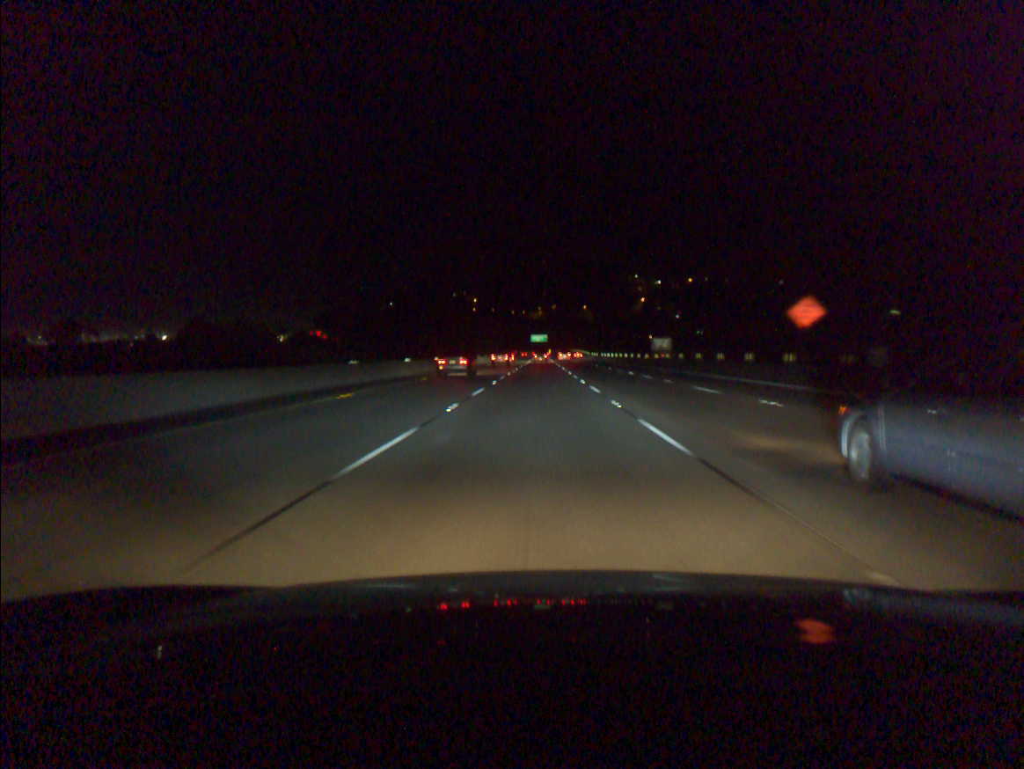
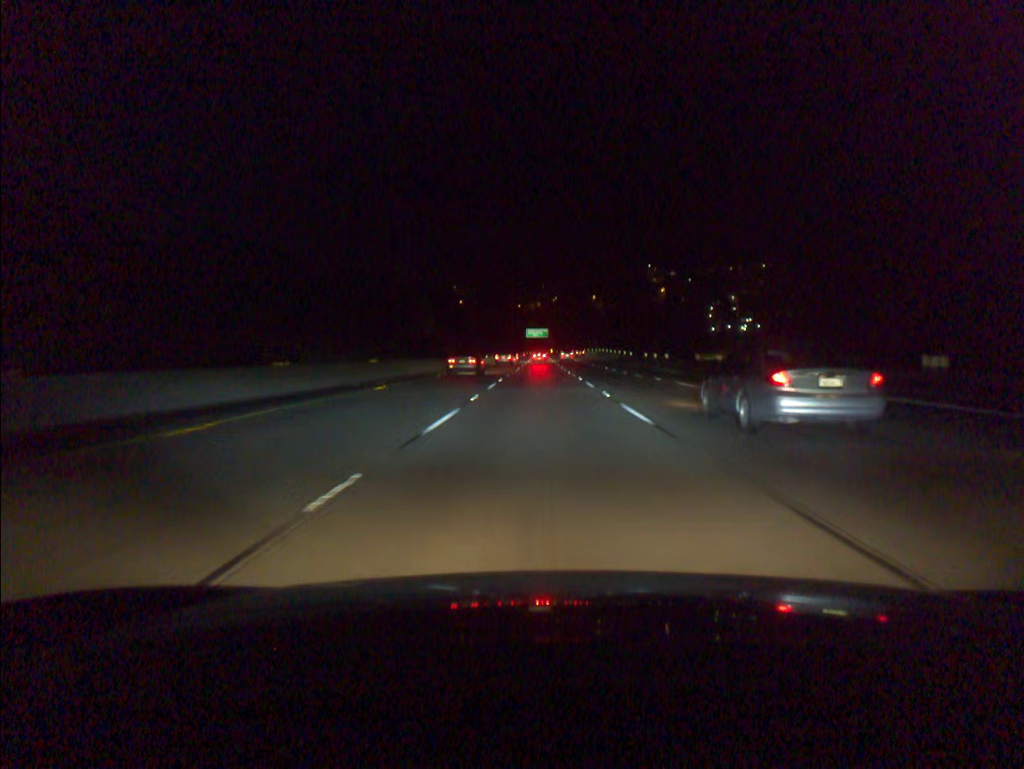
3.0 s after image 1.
(-0.2, +98.2) m; 0°
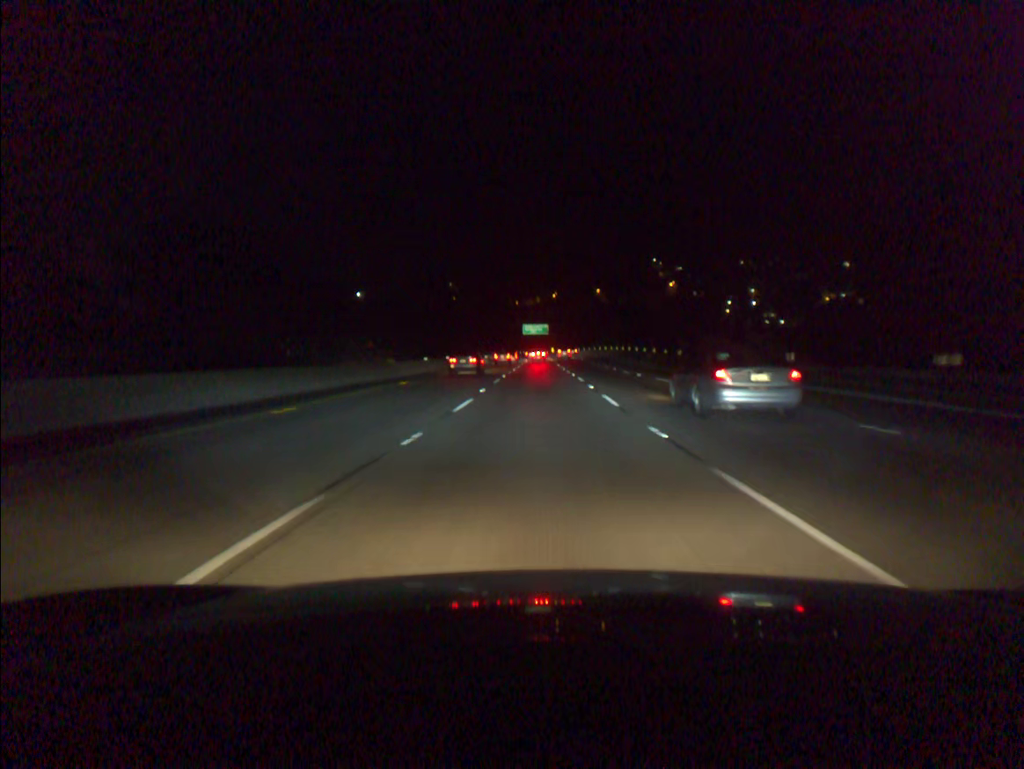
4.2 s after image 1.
(+0.1, +39.1) m; 0°
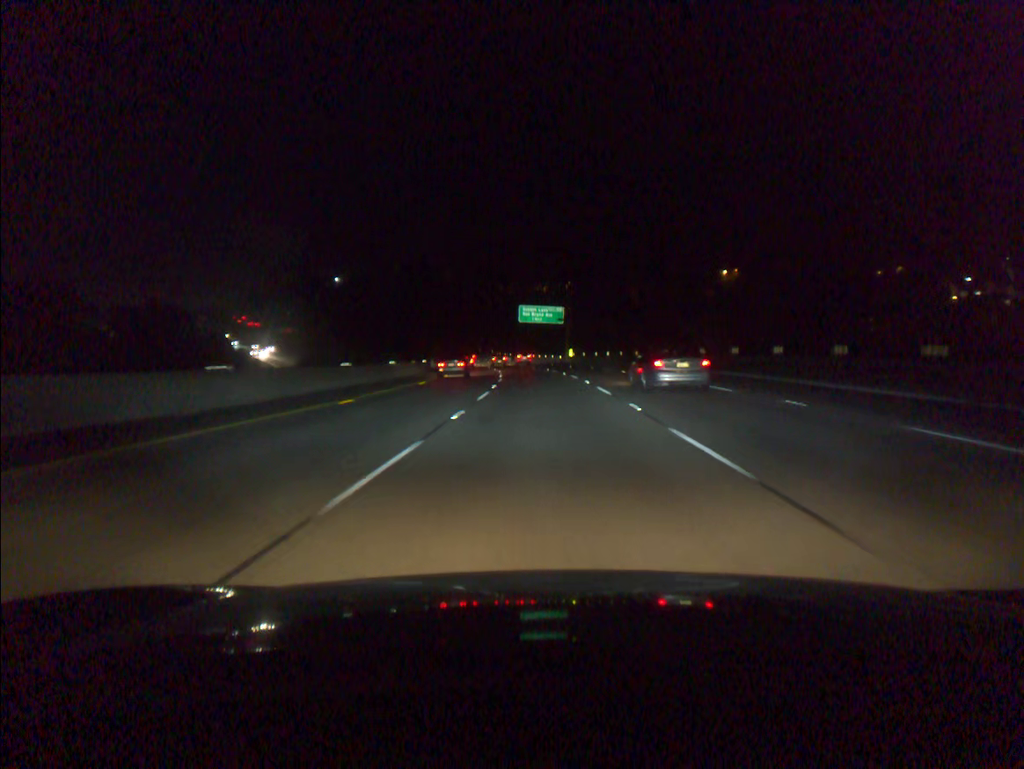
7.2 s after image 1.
(-0.4, +97.9) m; 0°
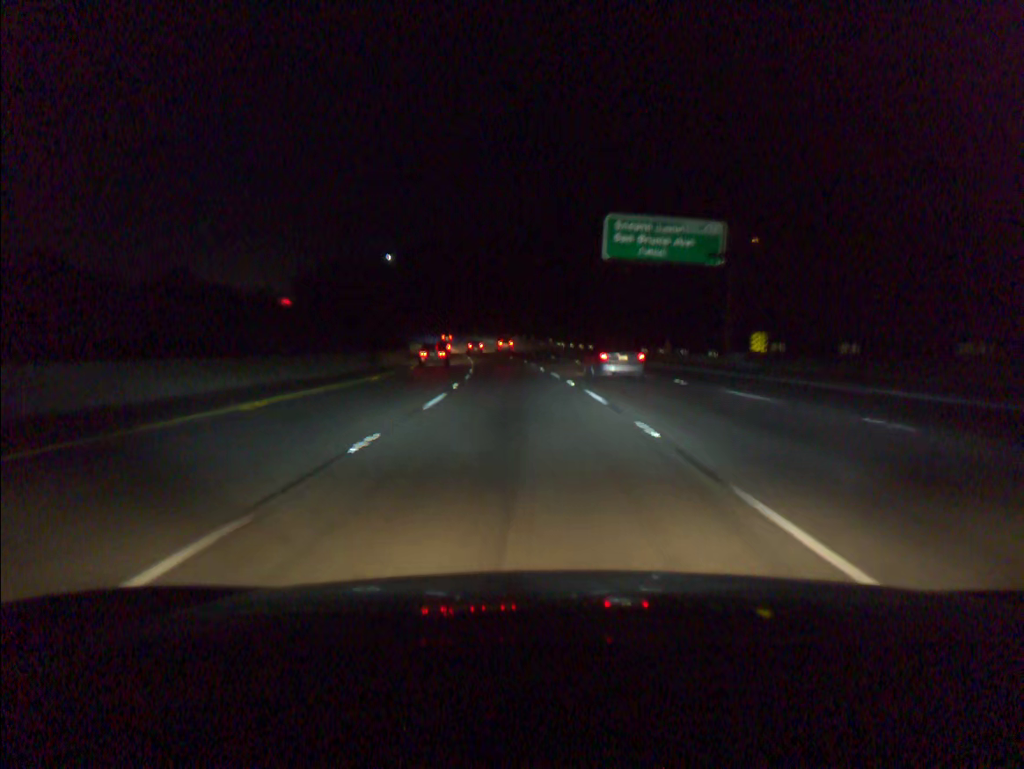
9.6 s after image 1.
(-2.5, +78.4) m; -5°
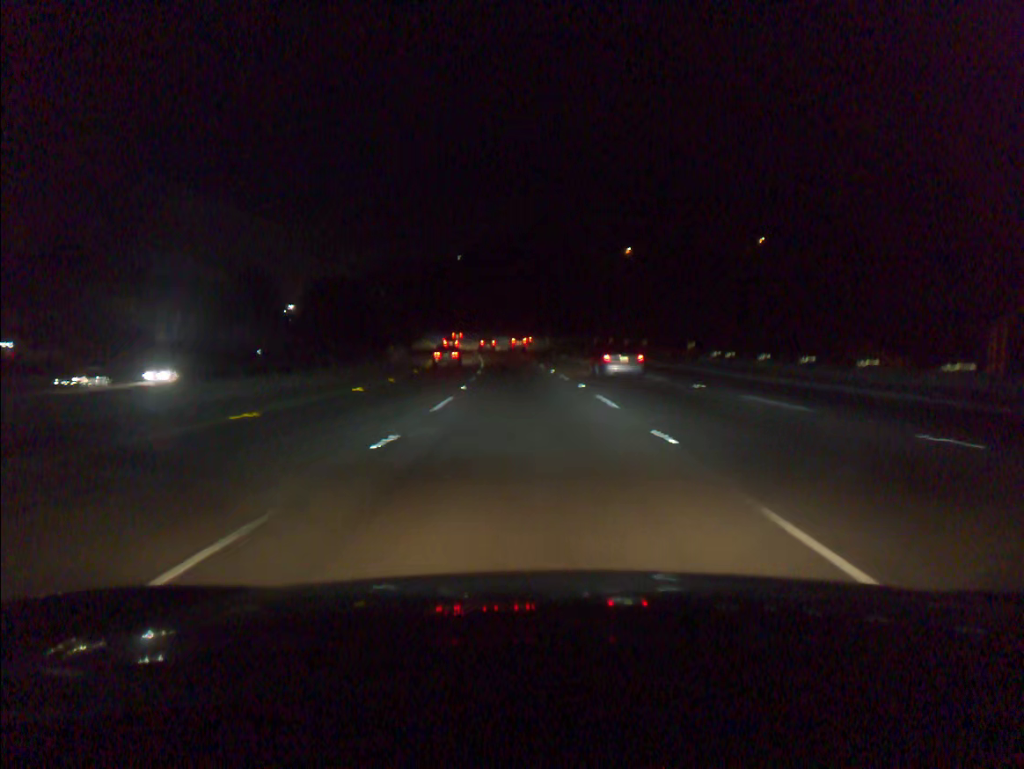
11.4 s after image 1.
(-3.2, +58.8) m; -6°
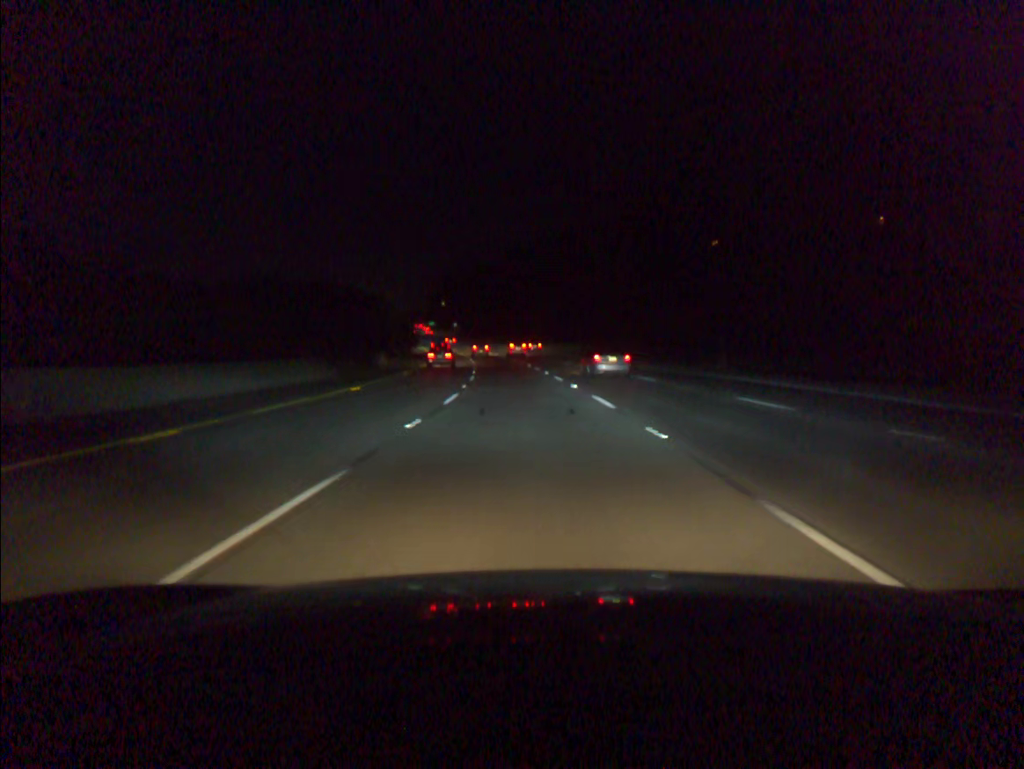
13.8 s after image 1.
(-4.5, +78.2) m; -6°
